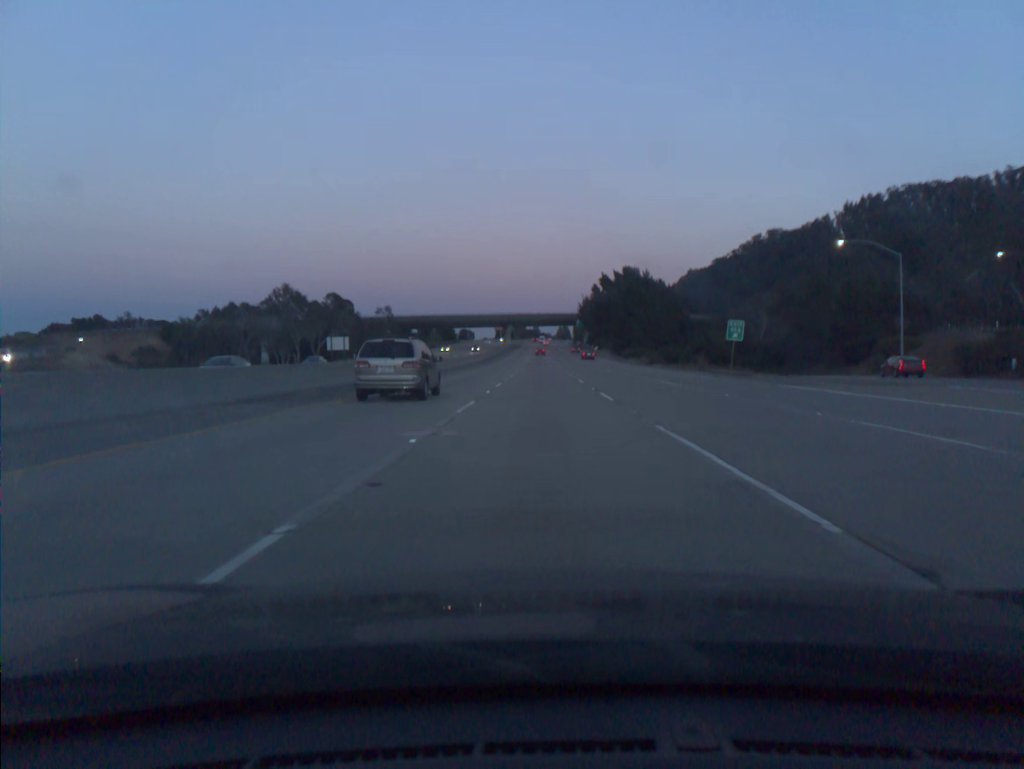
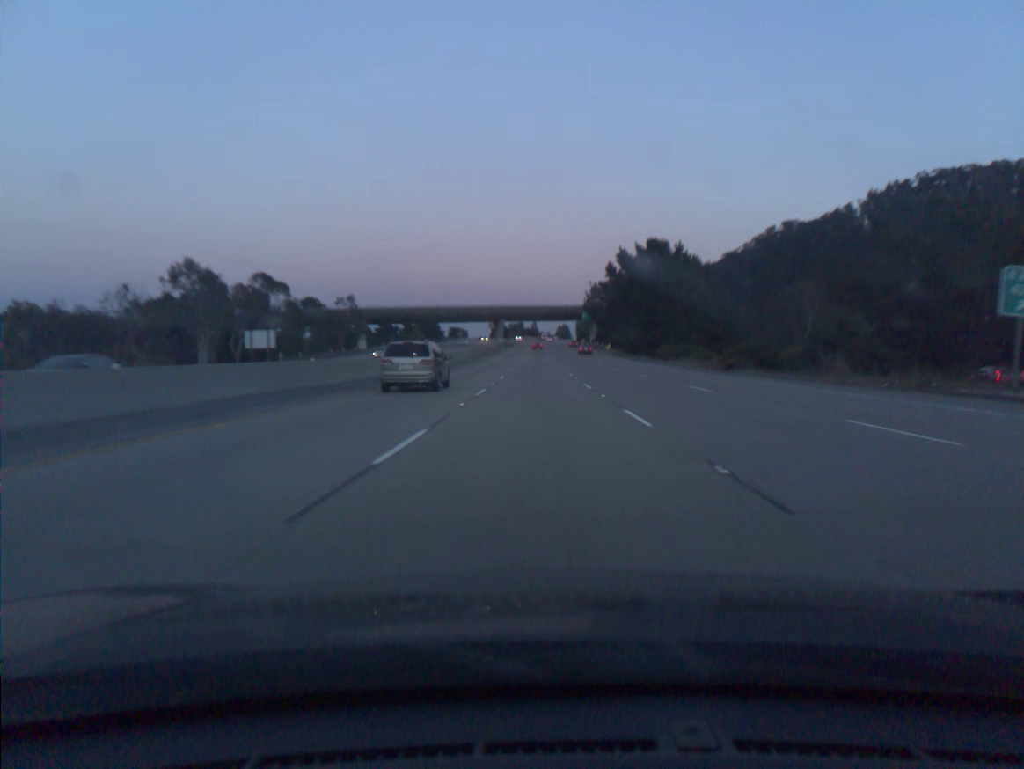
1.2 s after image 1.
(0.0, +36.4) m; 0°
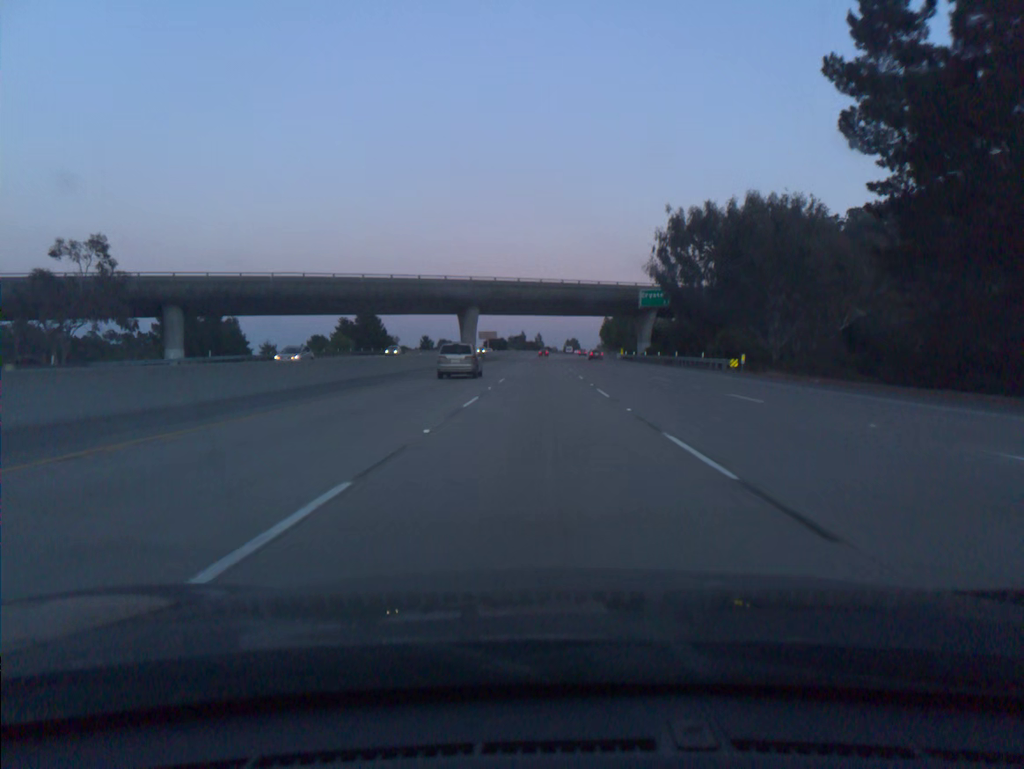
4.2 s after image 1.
(-0.3, +91.0) m; 0°
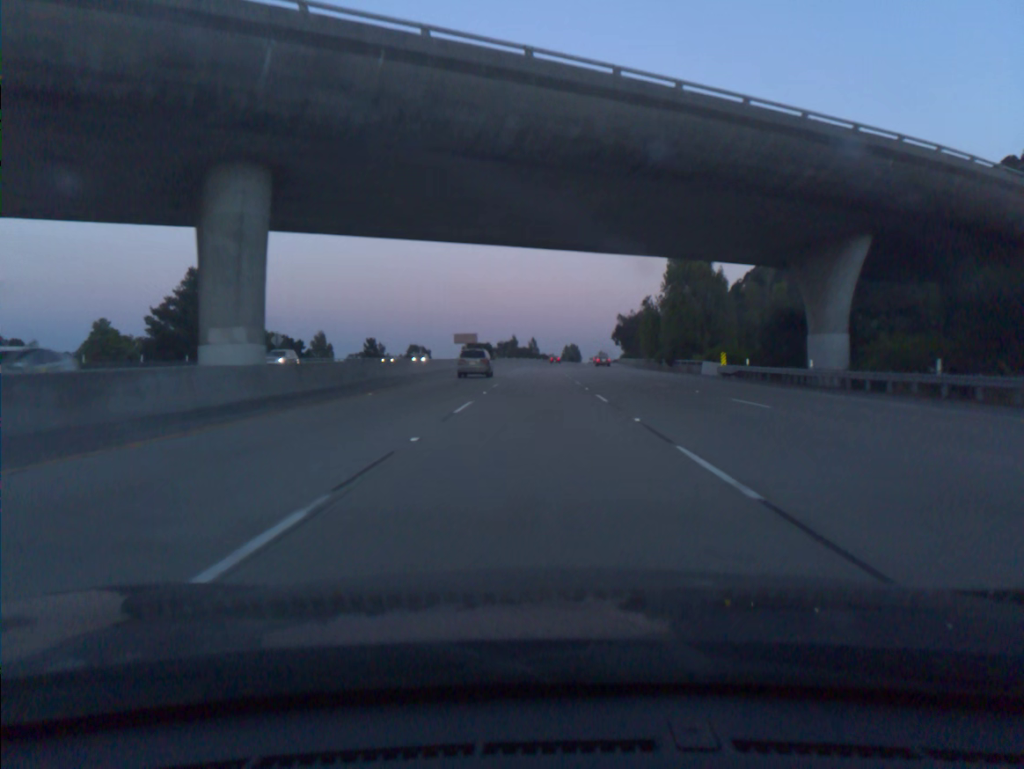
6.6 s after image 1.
(+0.3, +72.3) m; 0°
